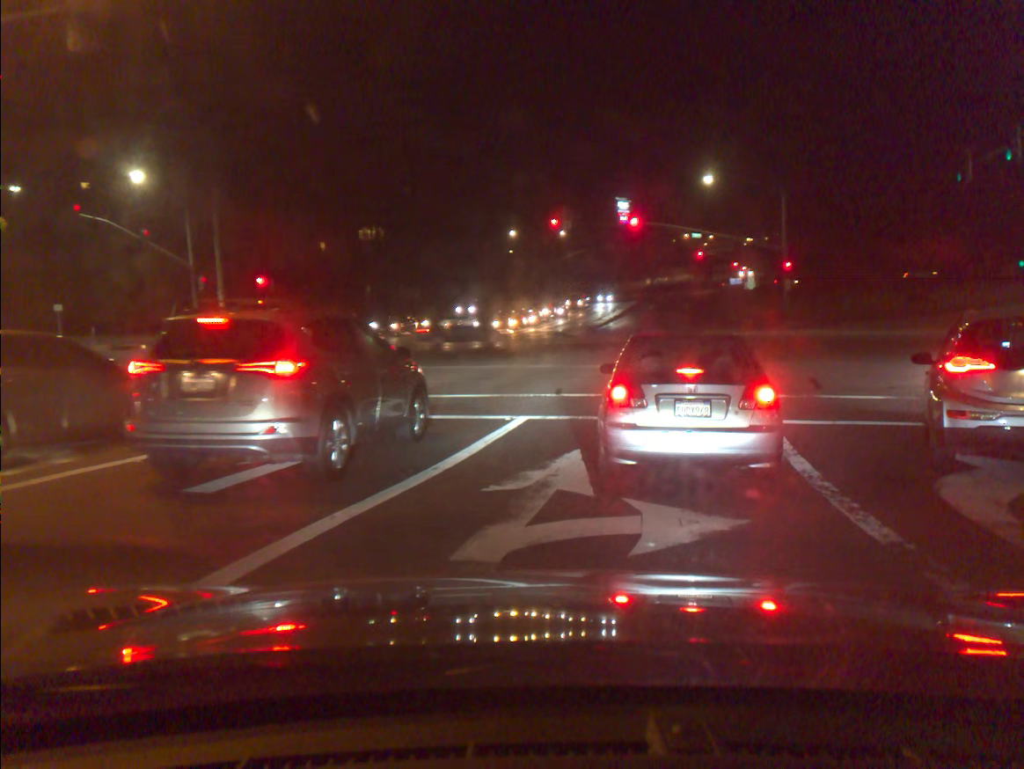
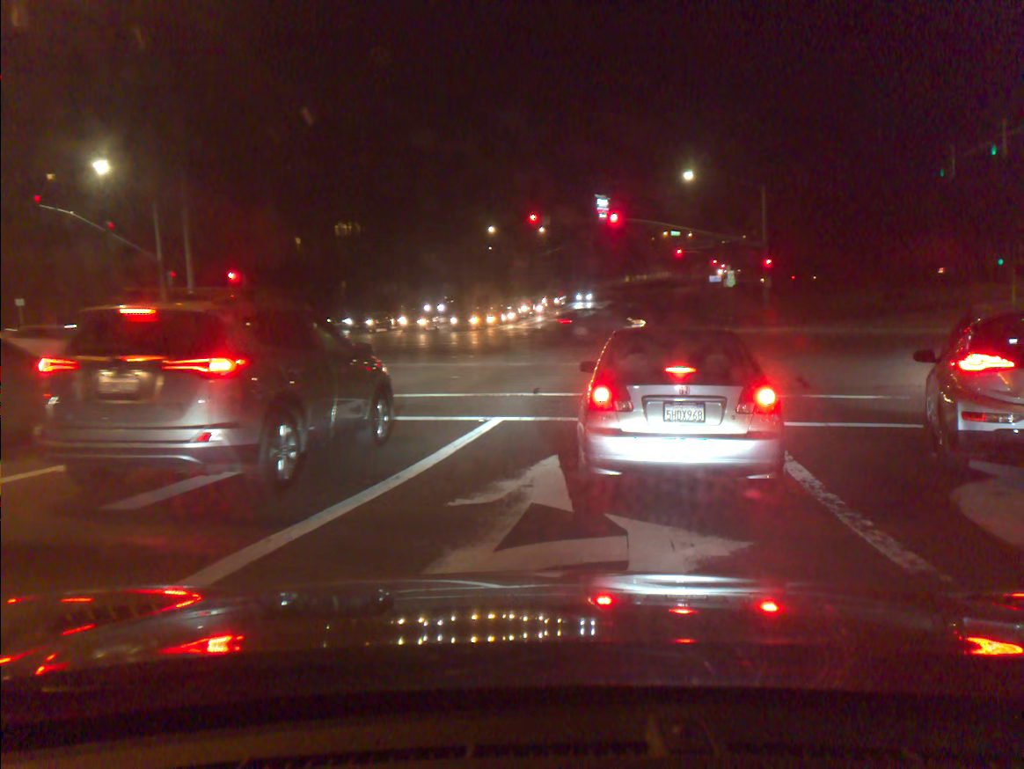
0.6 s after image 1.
(+0.1, +0.8) m; +1°
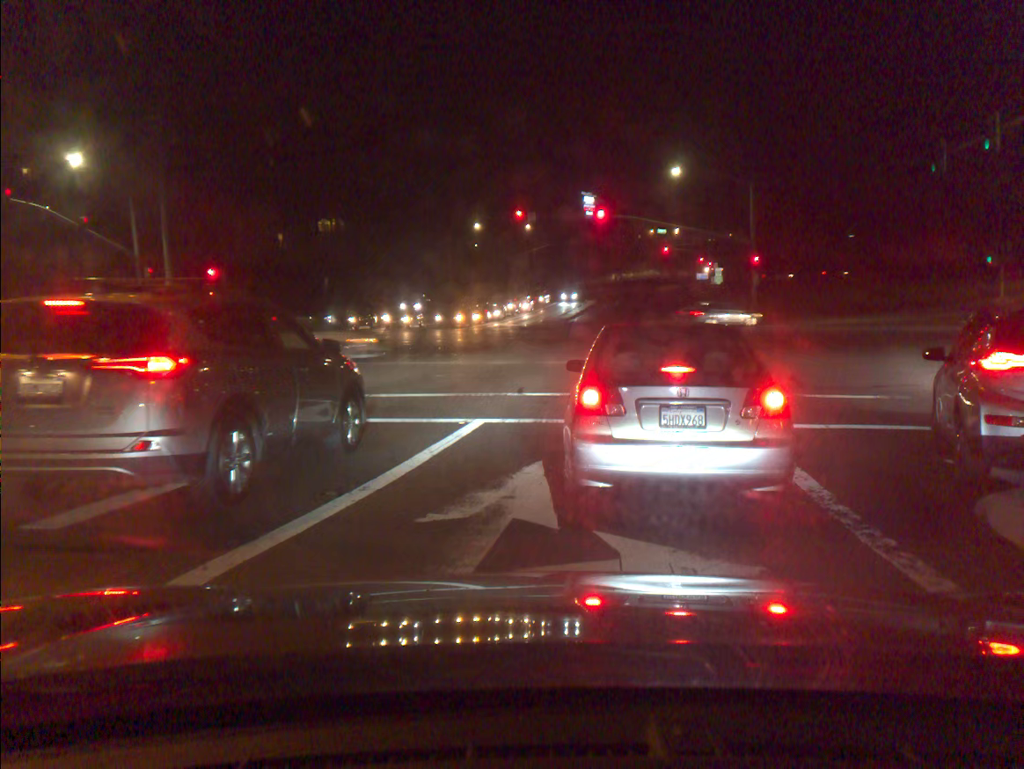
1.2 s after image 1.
(0.0, +0.7) m; +1°
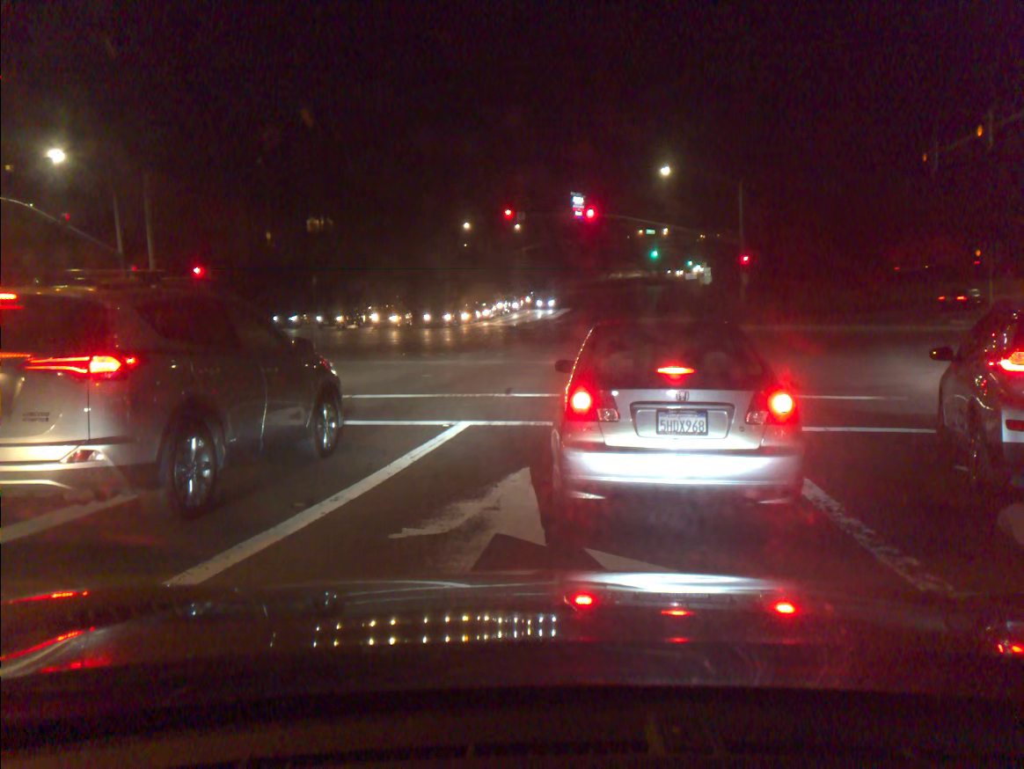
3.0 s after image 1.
(0.0, +0.5) m; +1°
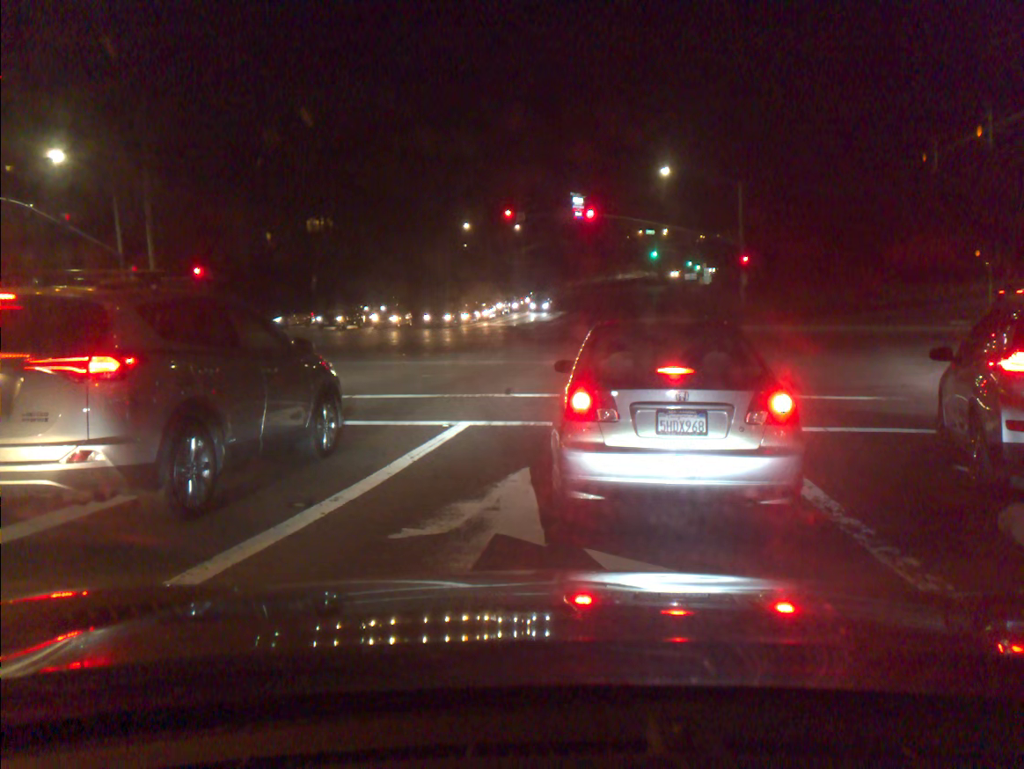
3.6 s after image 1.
(0.0, 0.0) m; 0°
